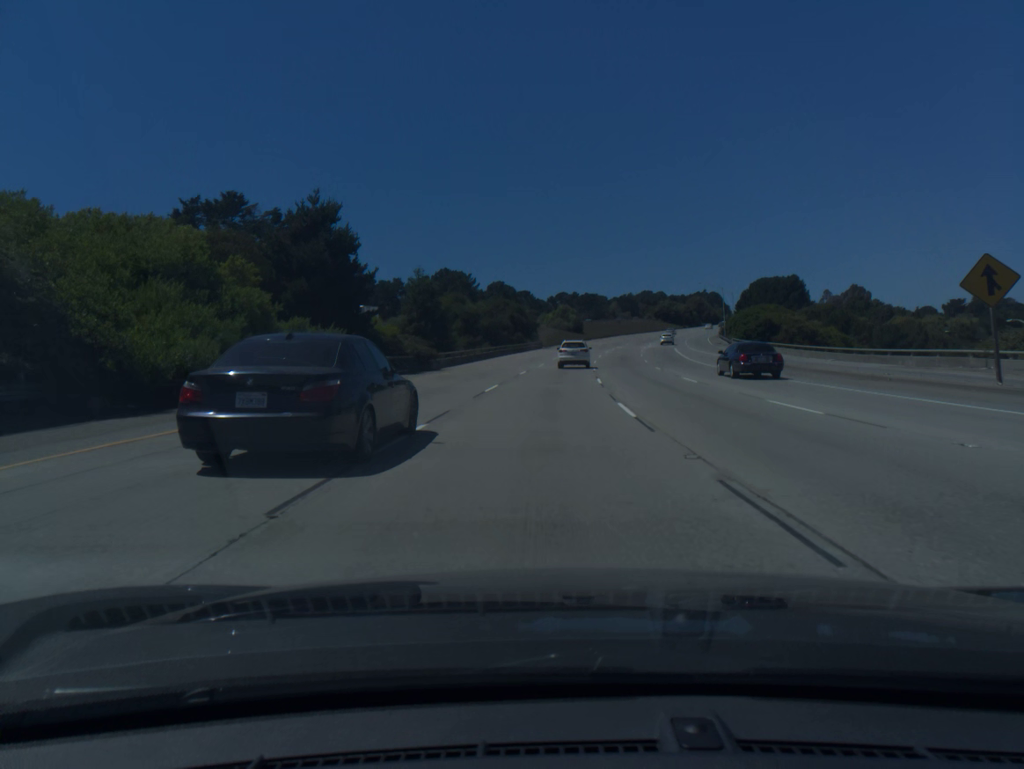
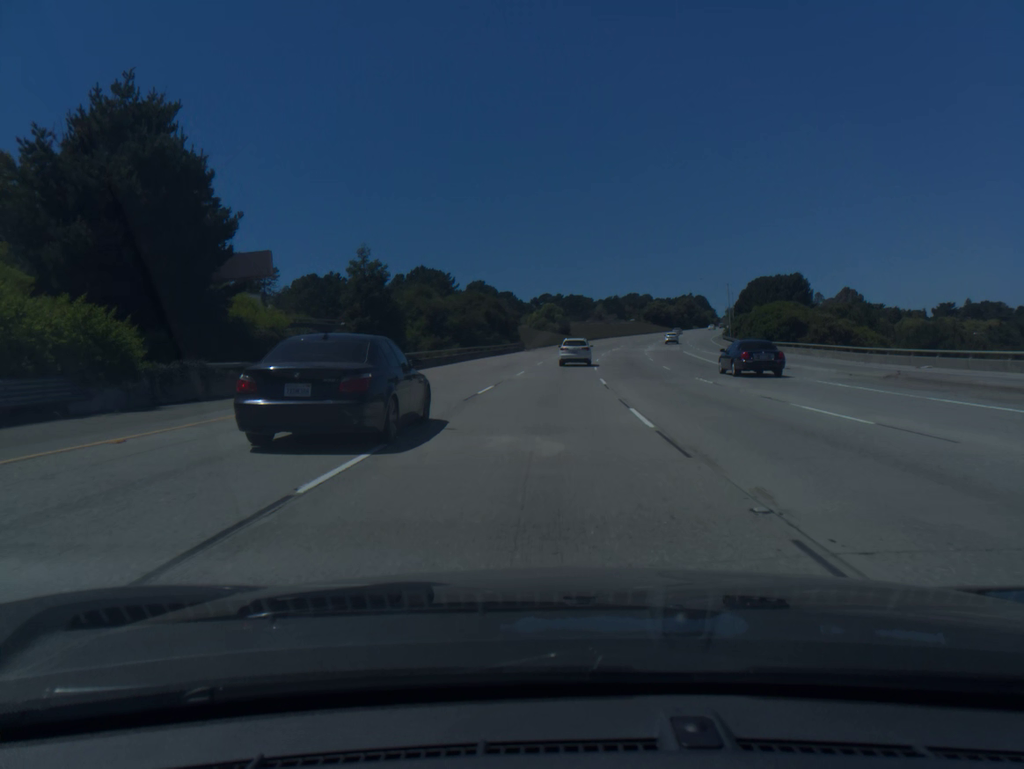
(+0.2, +17.0) m; +1°
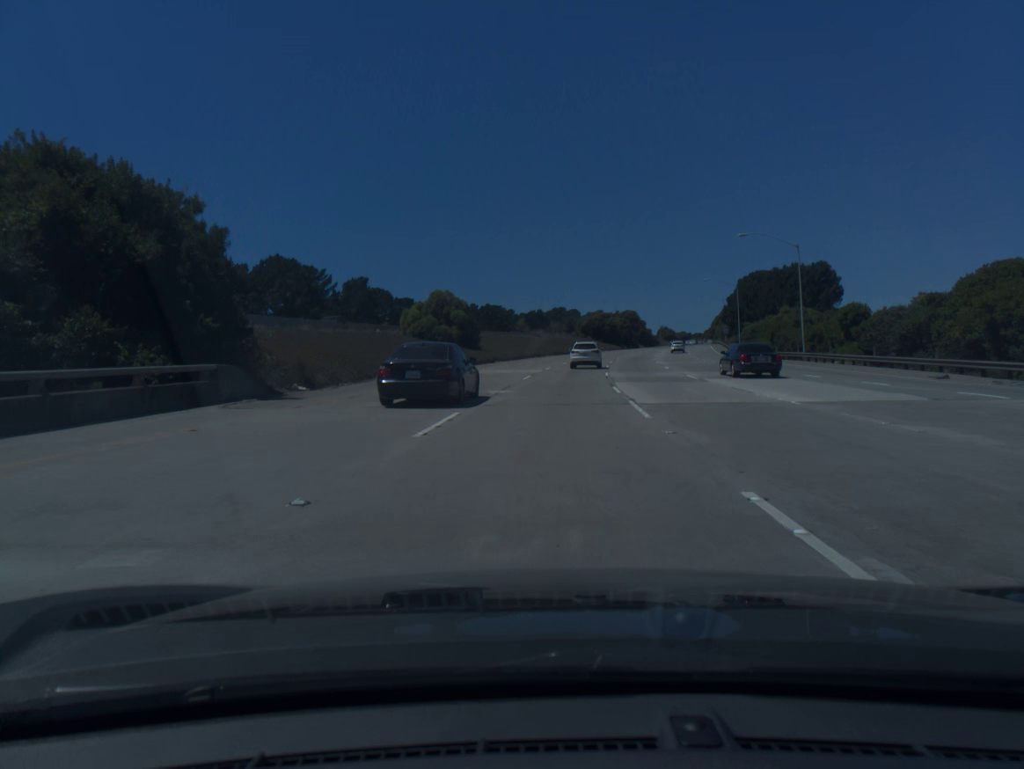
(+3.1, +66.5) m; +6°
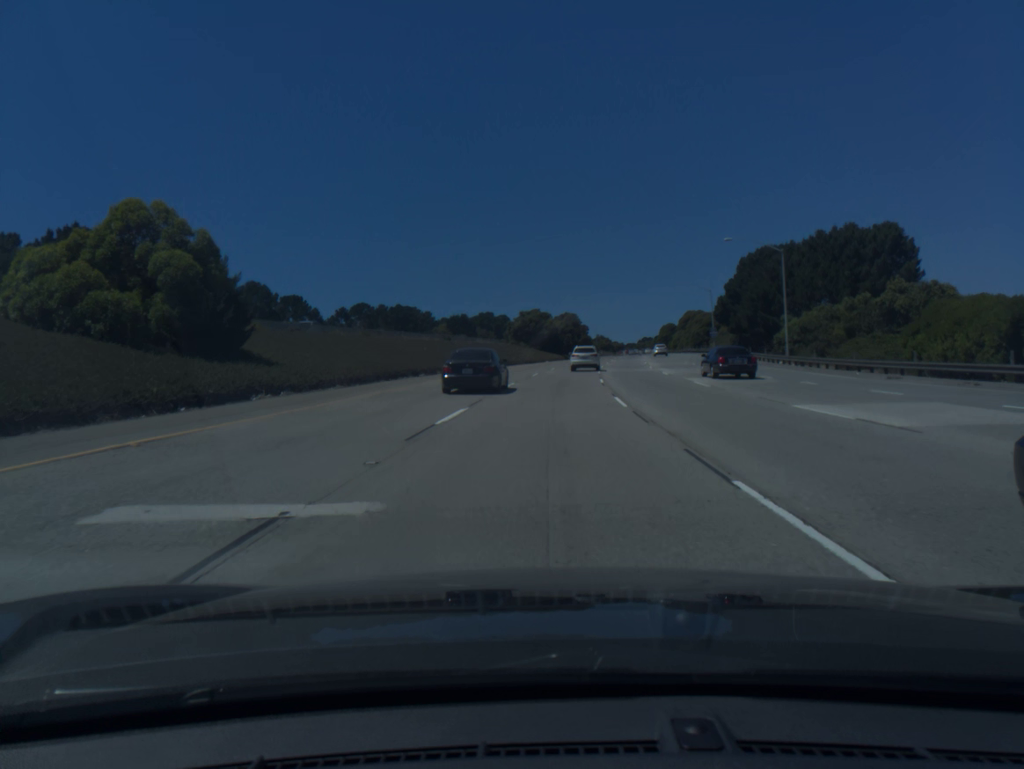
(+2.2, +48.7) m; +5°
